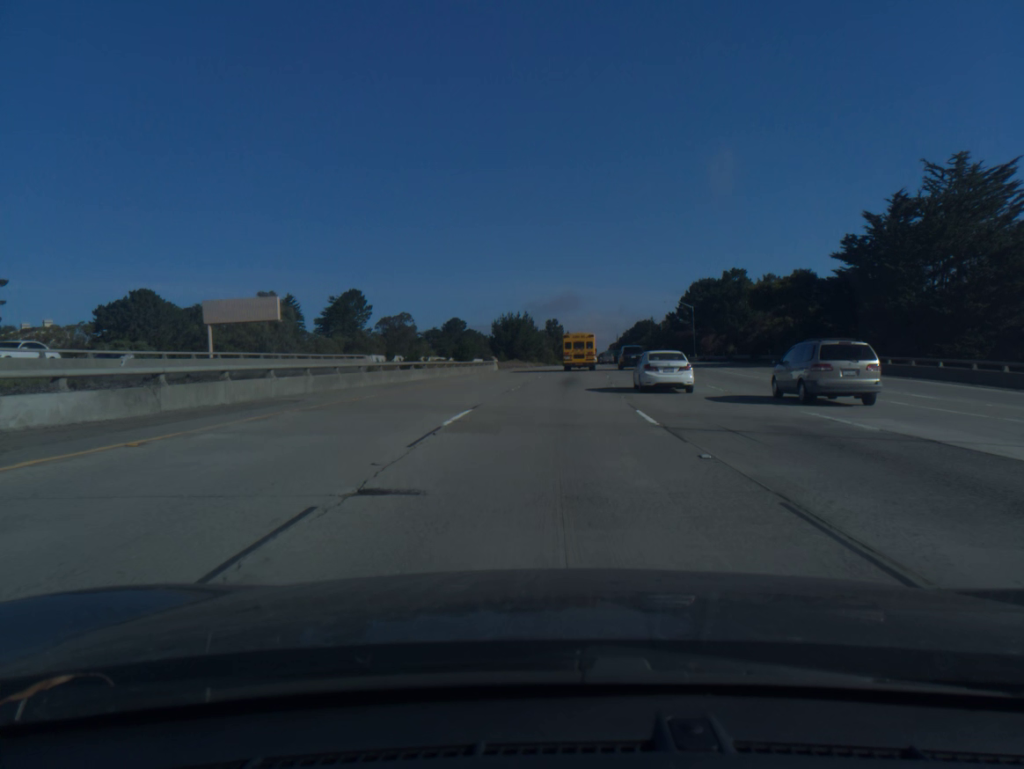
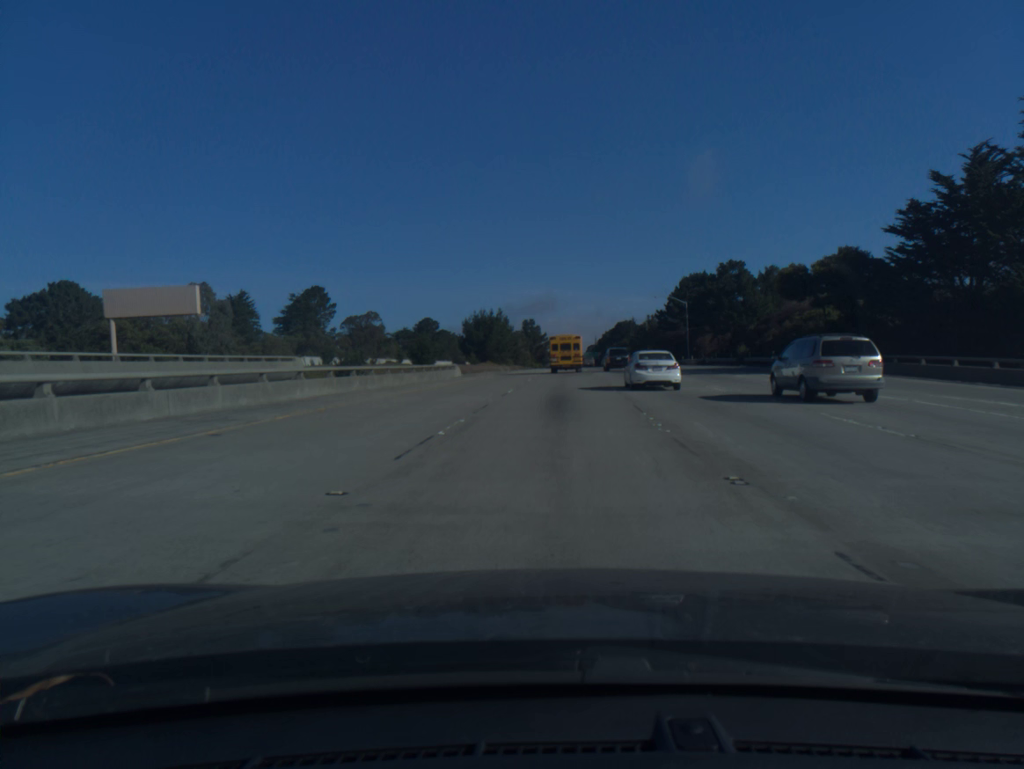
(+0.2, +15.4) m; +2°
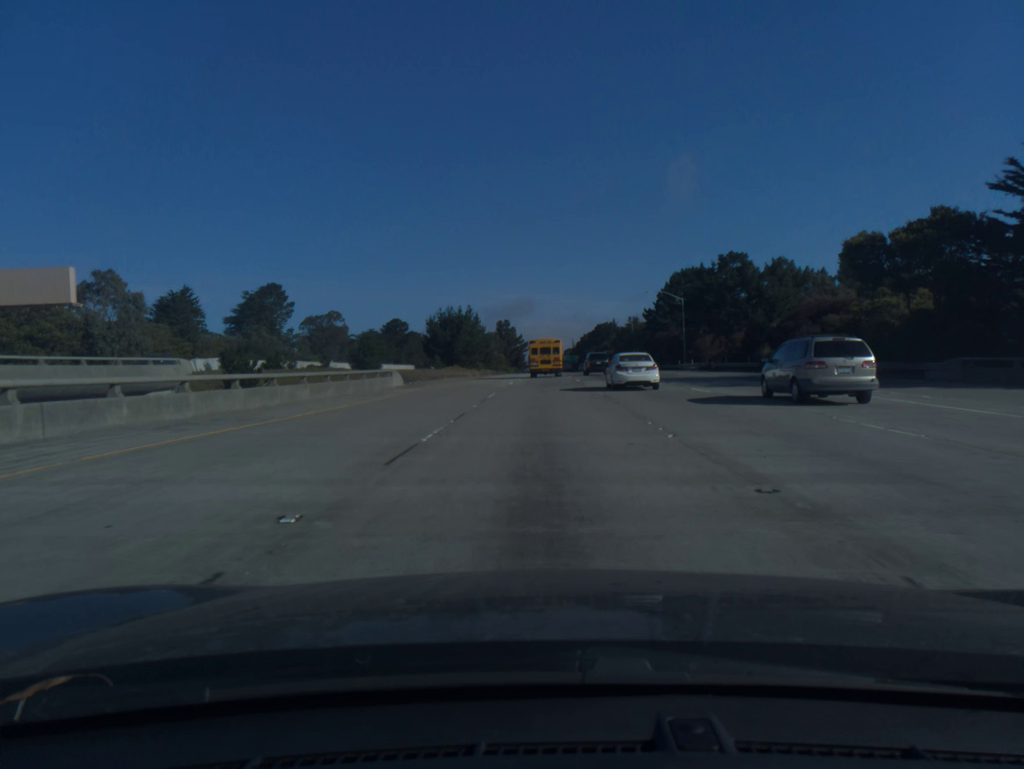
(+0.2, +15.5) m; +2°
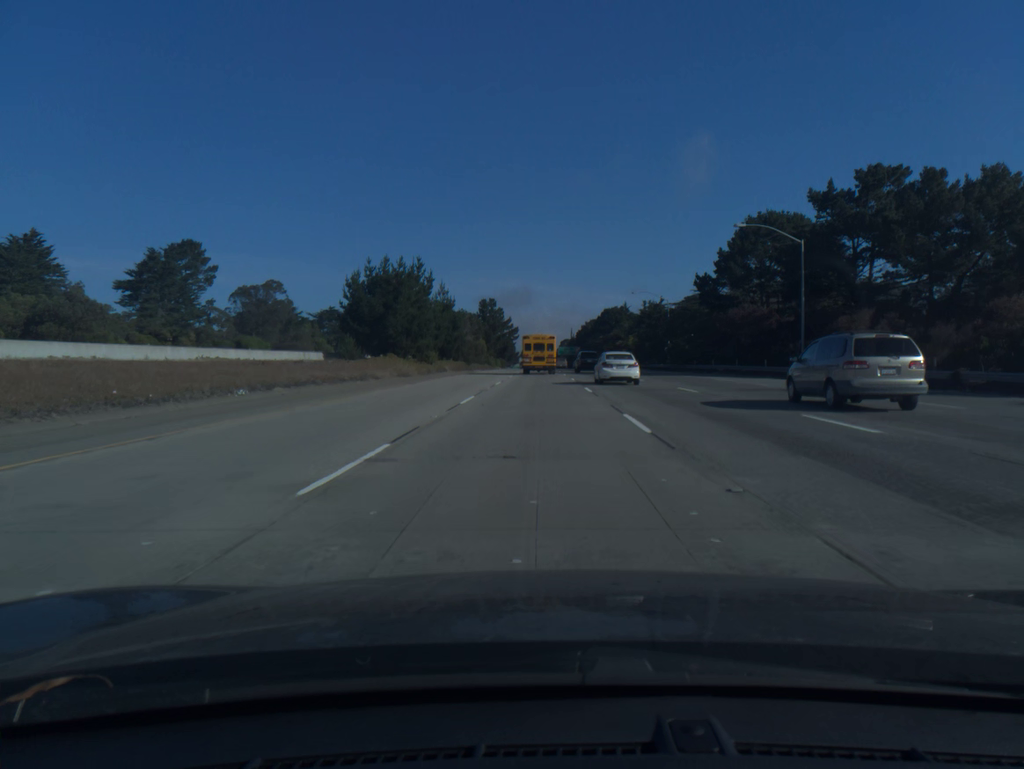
(+0.5, +47.0) m; 0°
